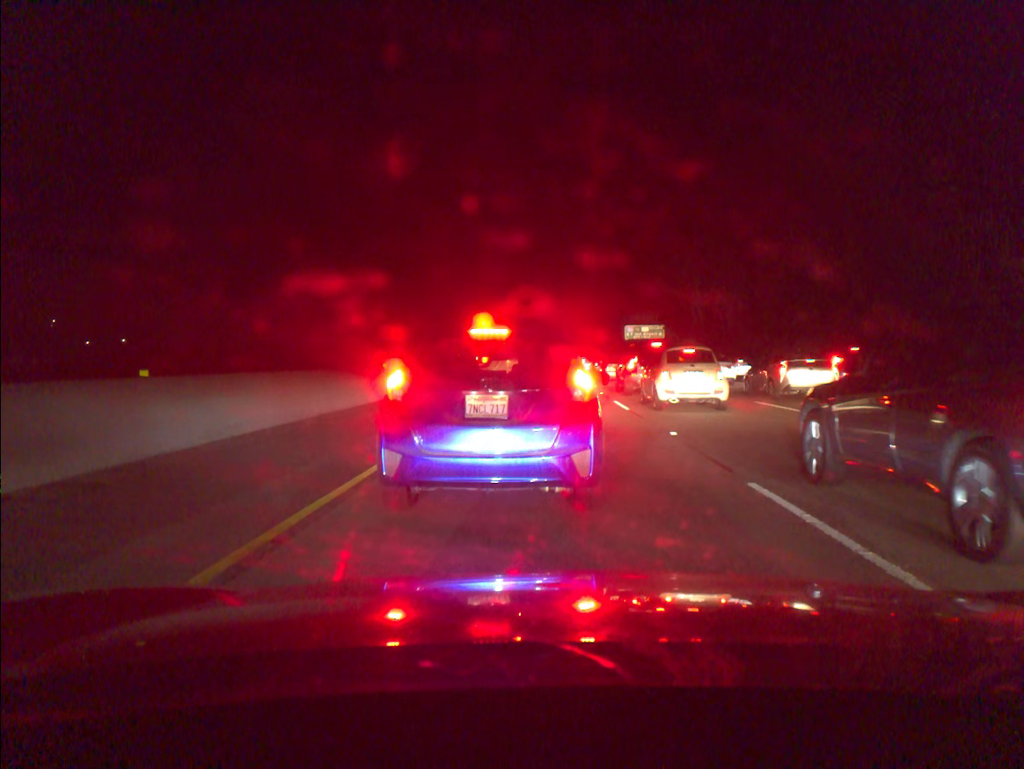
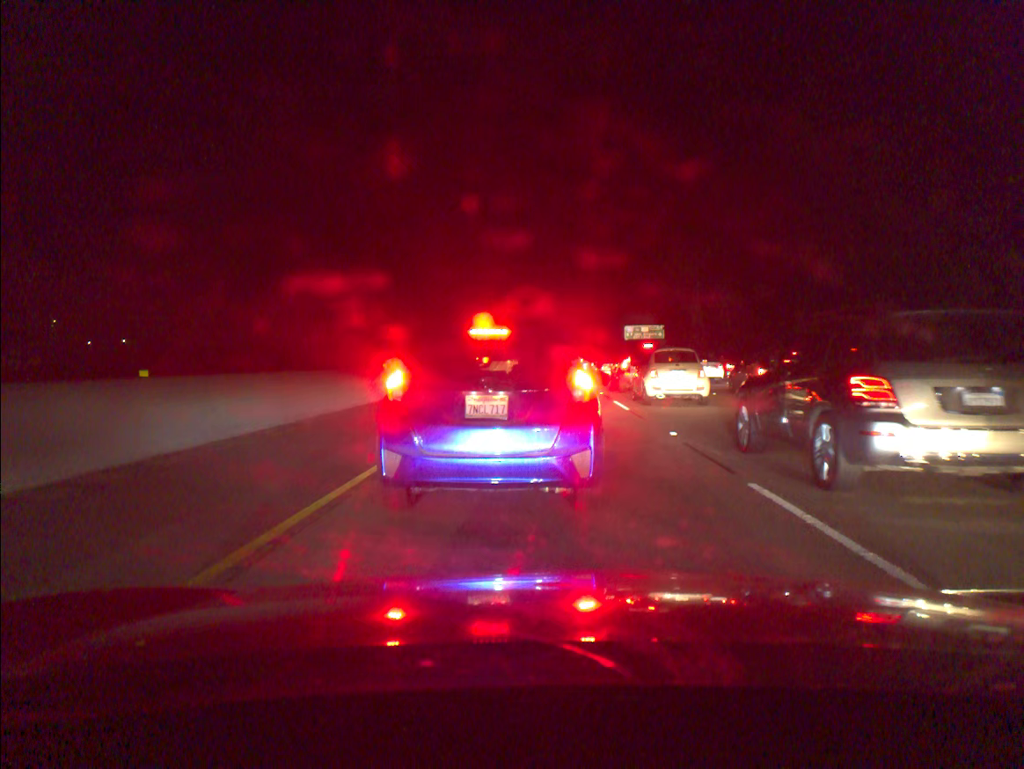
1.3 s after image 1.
(0.0, 0.0) m; 0°
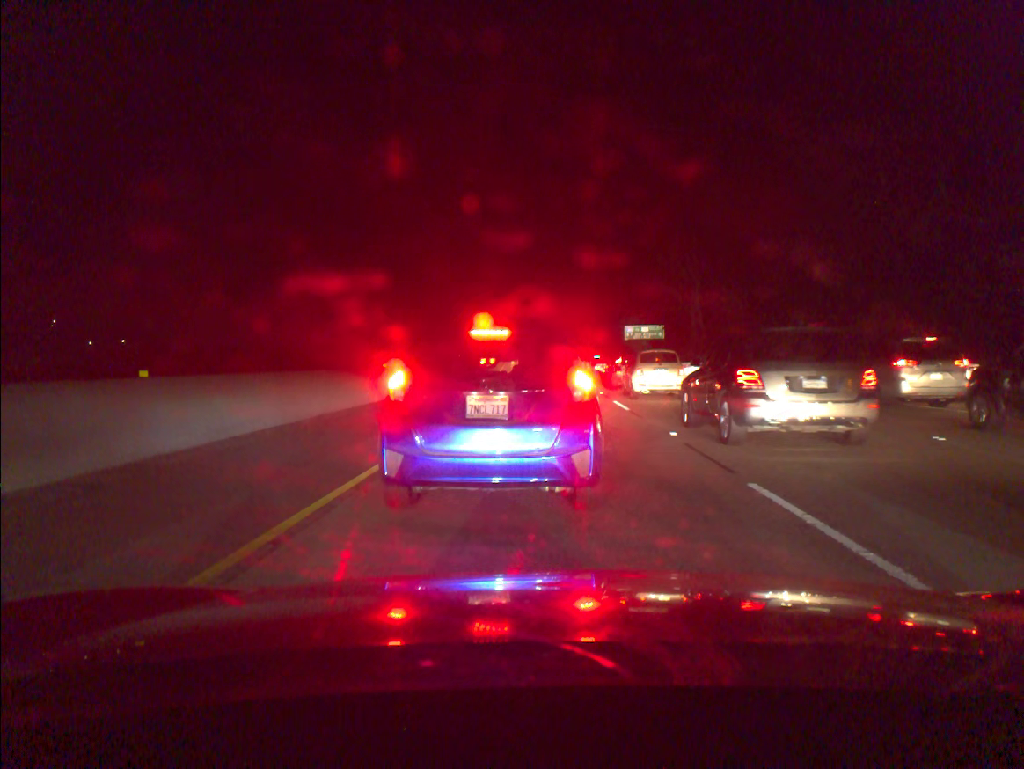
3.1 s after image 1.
(0.0, 0.0) m; 0°
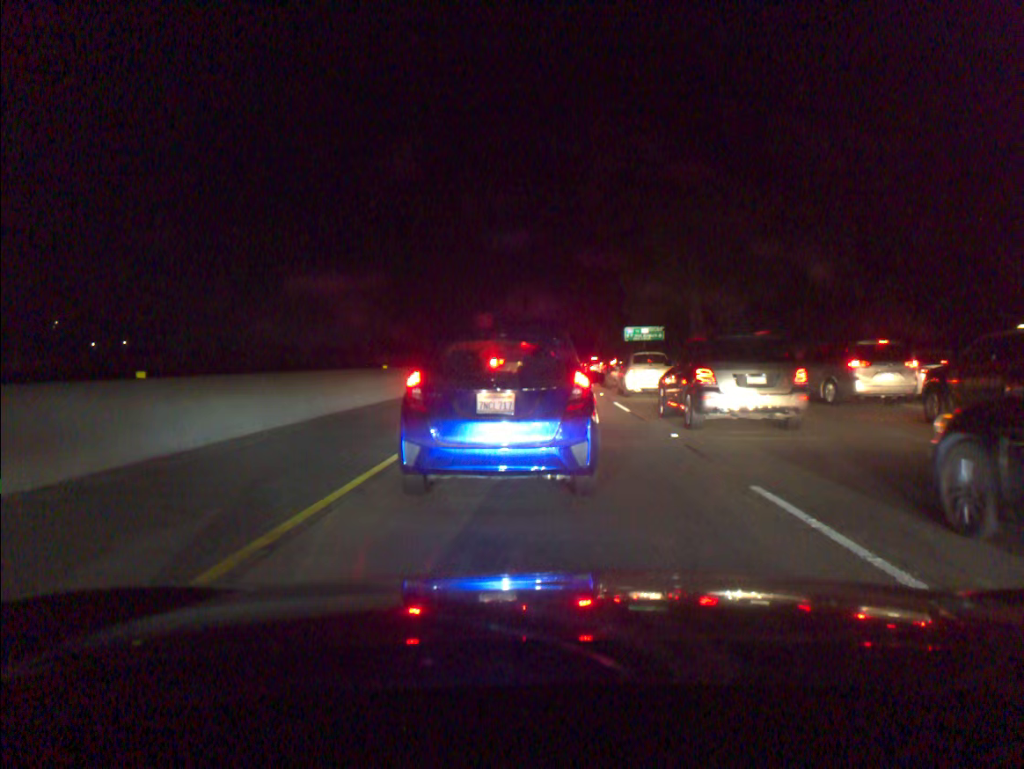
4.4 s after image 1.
(0.0, +0.1) m; 0°
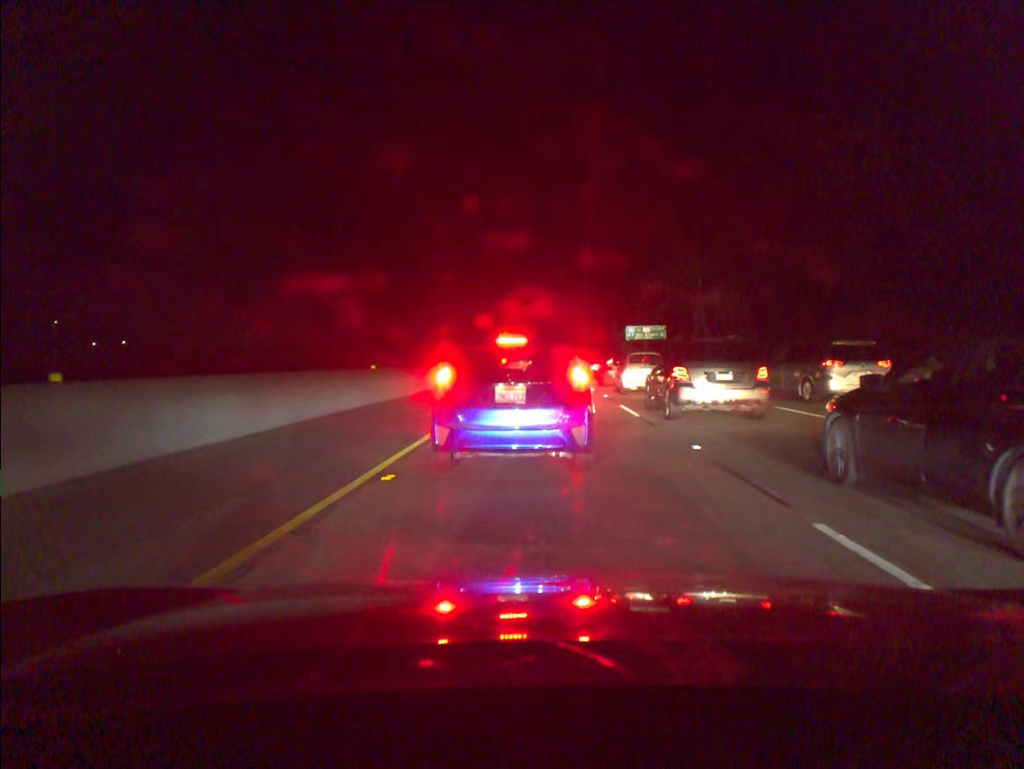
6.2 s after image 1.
(0.0, +1.7) m; 0°
